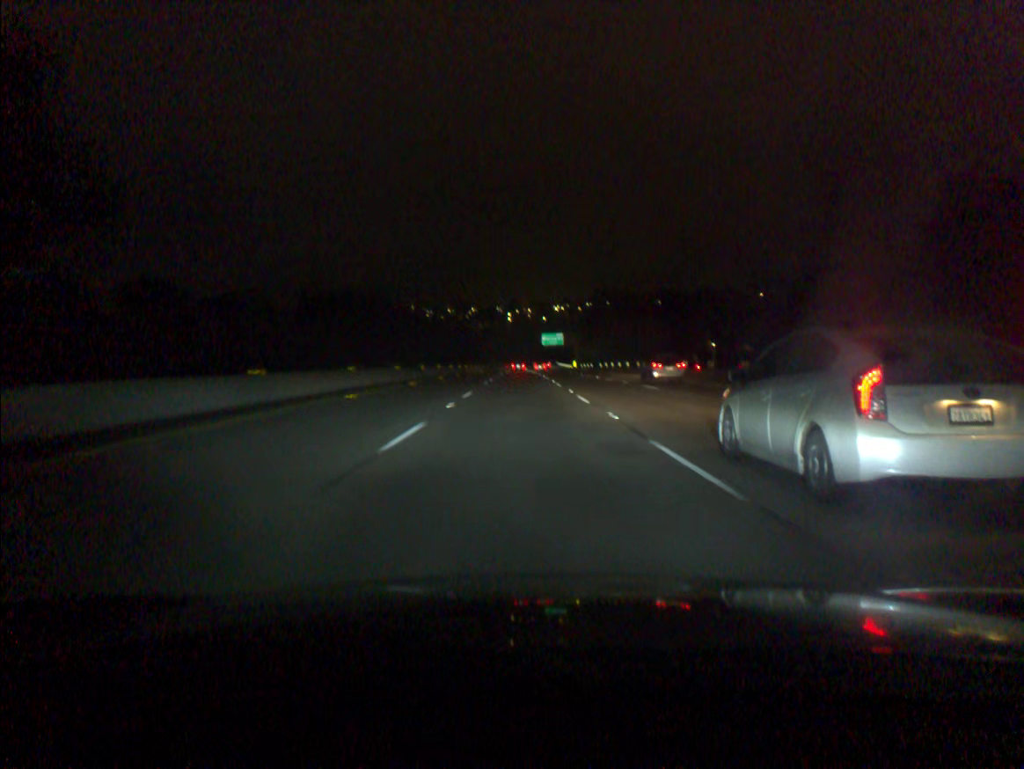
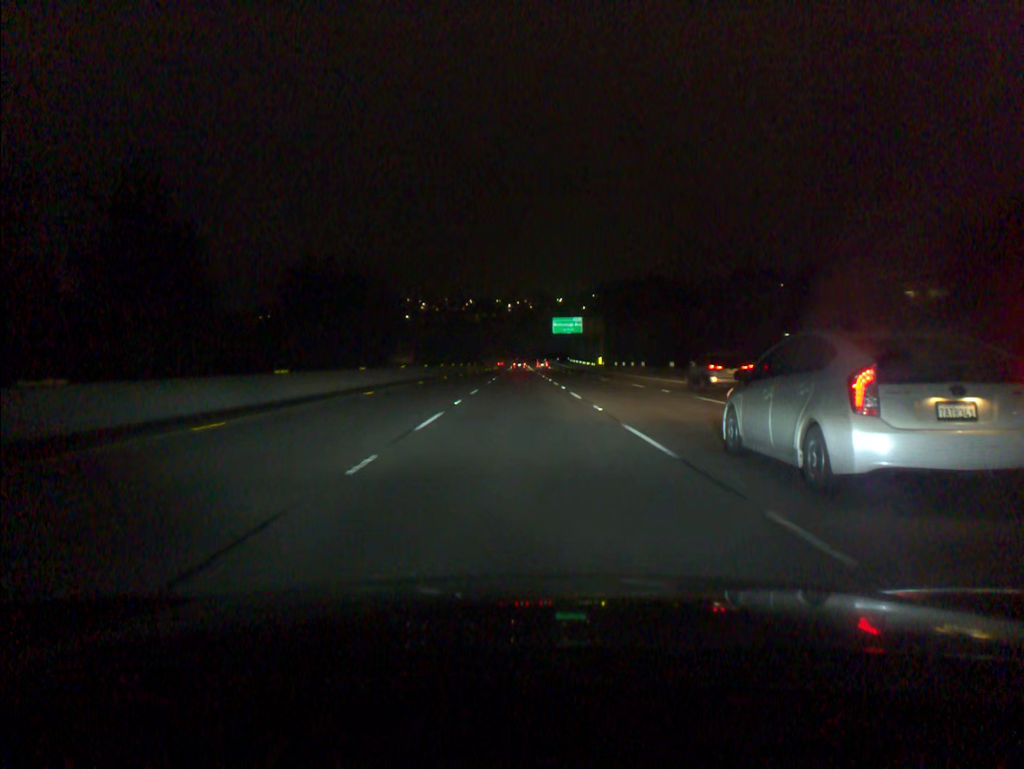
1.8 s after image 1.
(0.0, +55.4) m; 0°
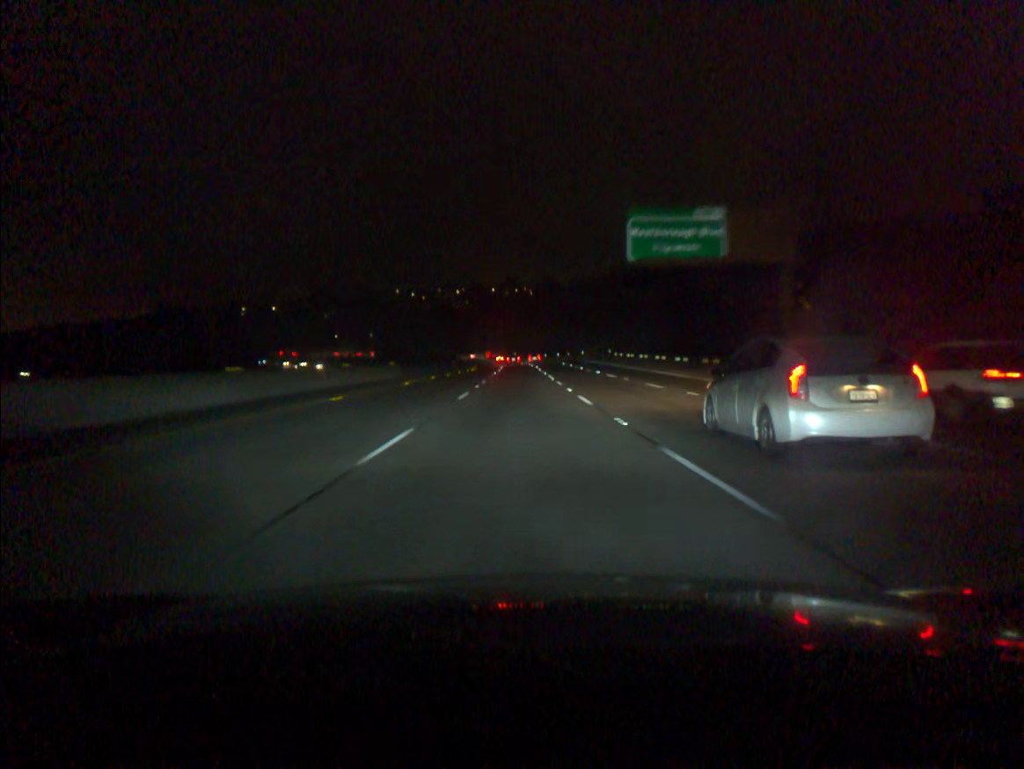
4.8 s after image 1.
(+0.1, +92.3) m; 0°
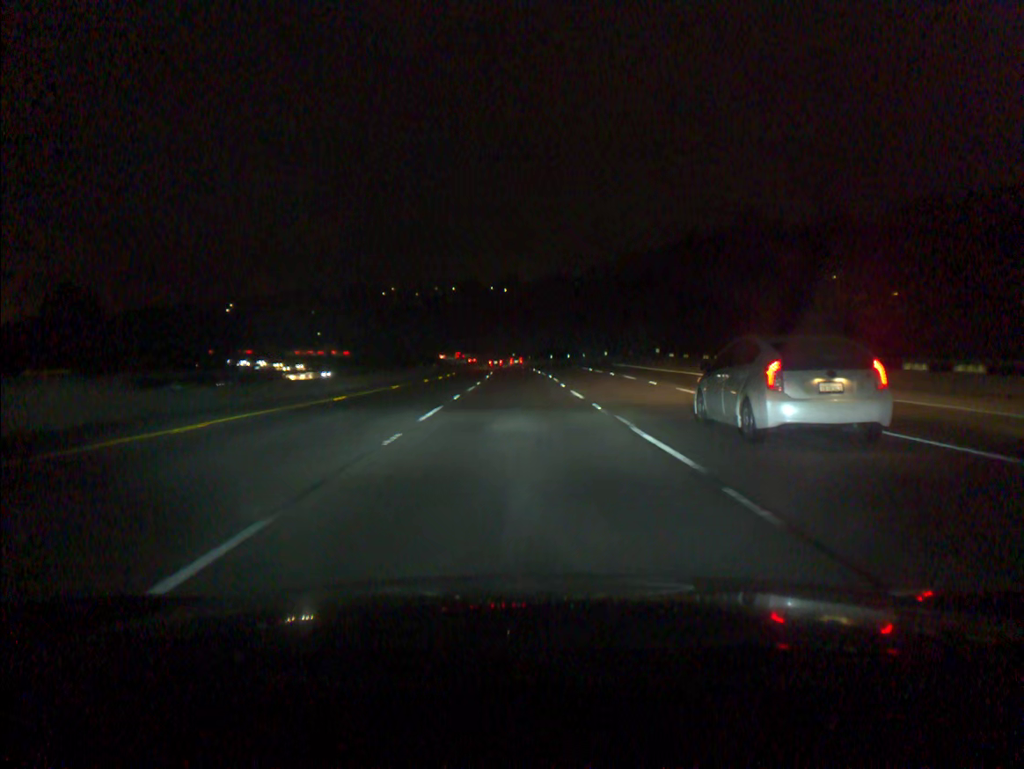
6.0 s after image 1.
(0.0, +36.9) m; 0°
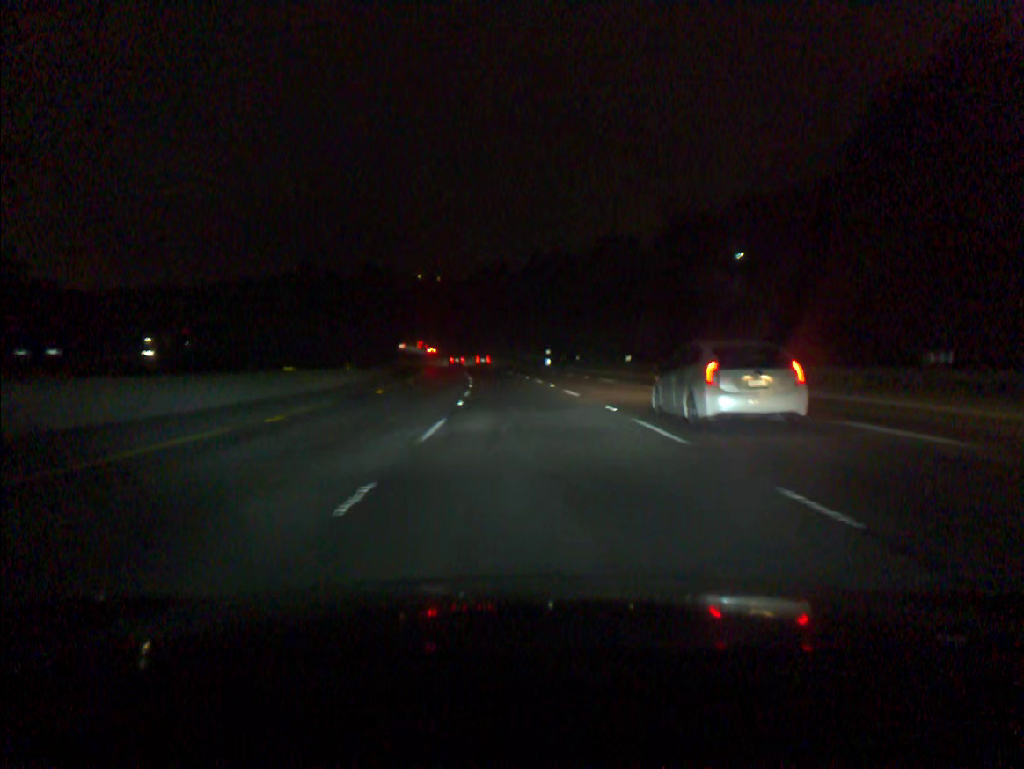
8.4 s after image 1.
(-0.9, +73.3) m; -2°
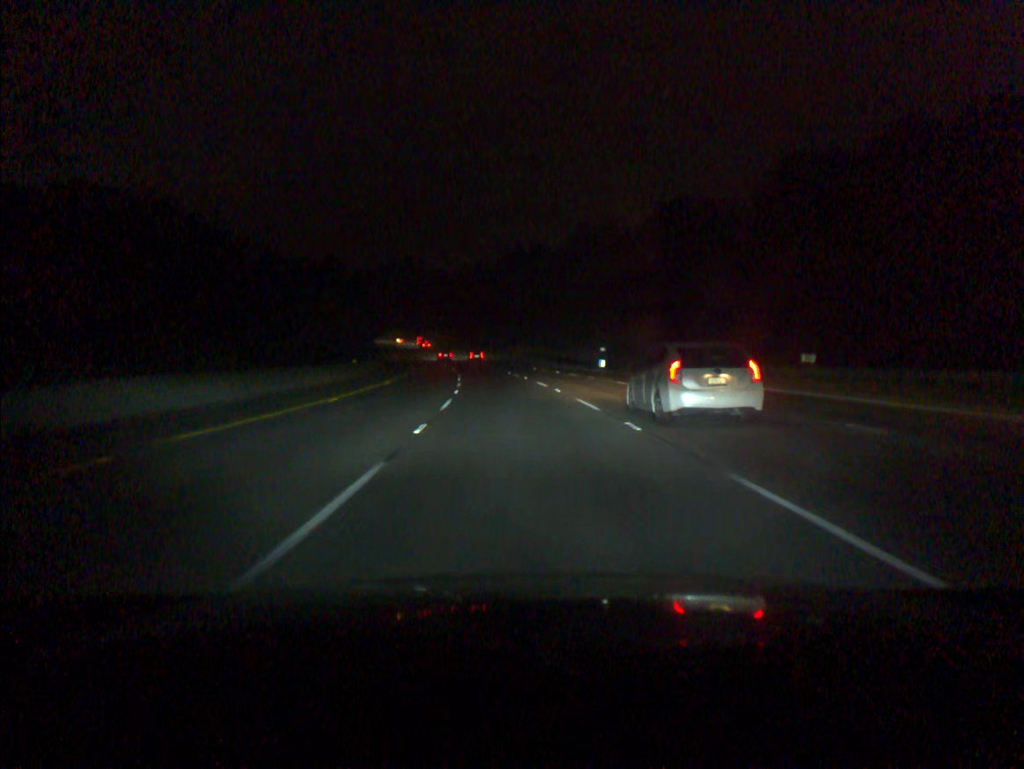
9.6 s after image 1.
(-0.8, +36.6) m; -3°
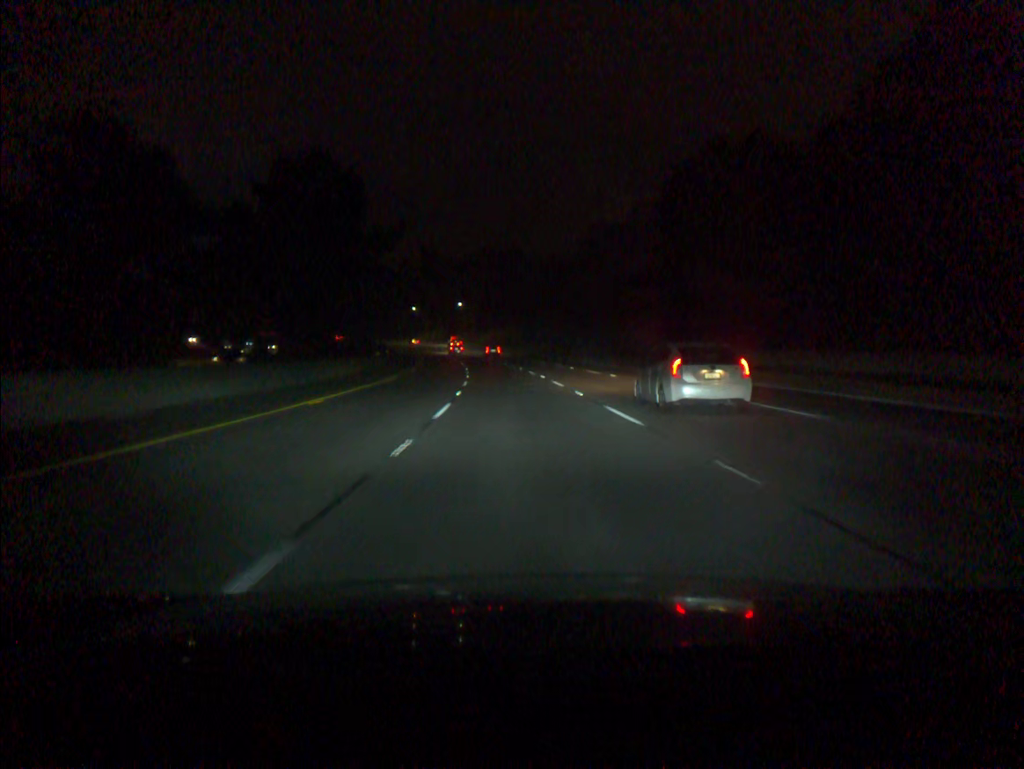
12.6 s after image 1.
(-7.2, +91.2) m; -9°
